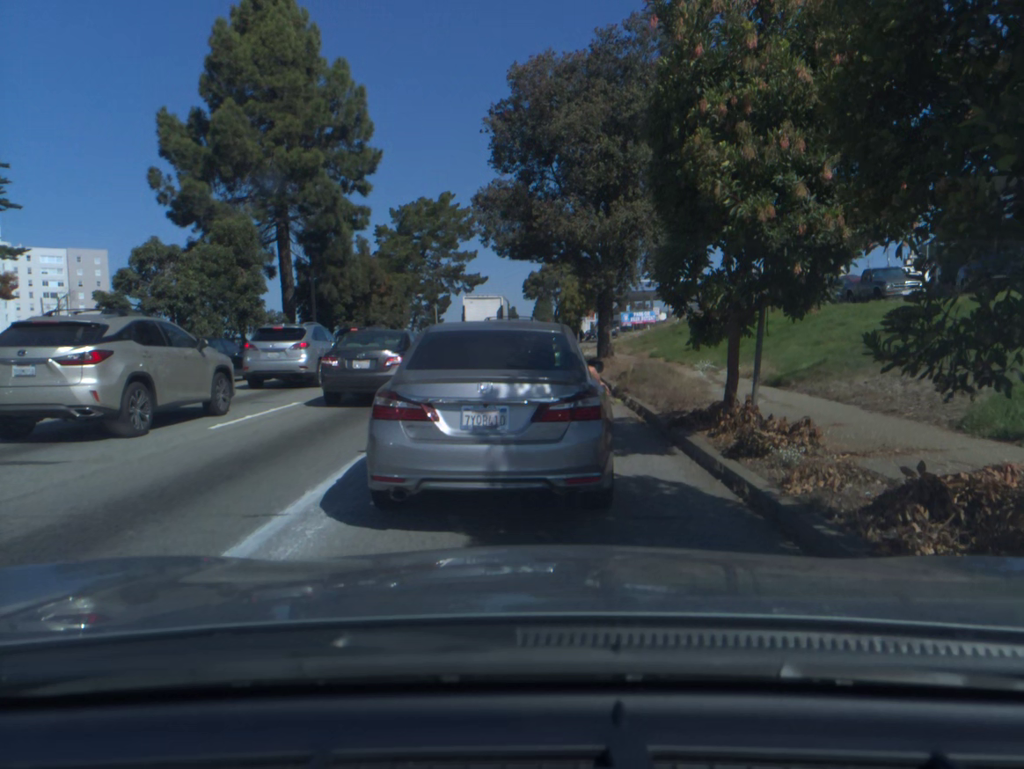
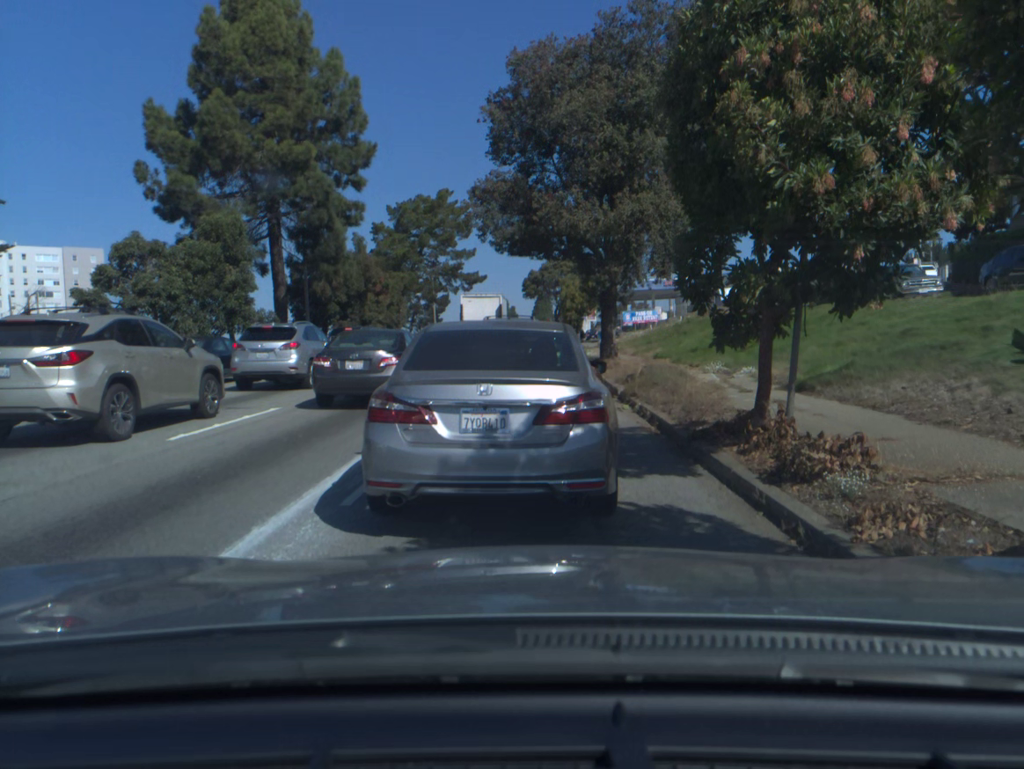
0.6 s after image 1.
(0.0, +1.3) m; 0°
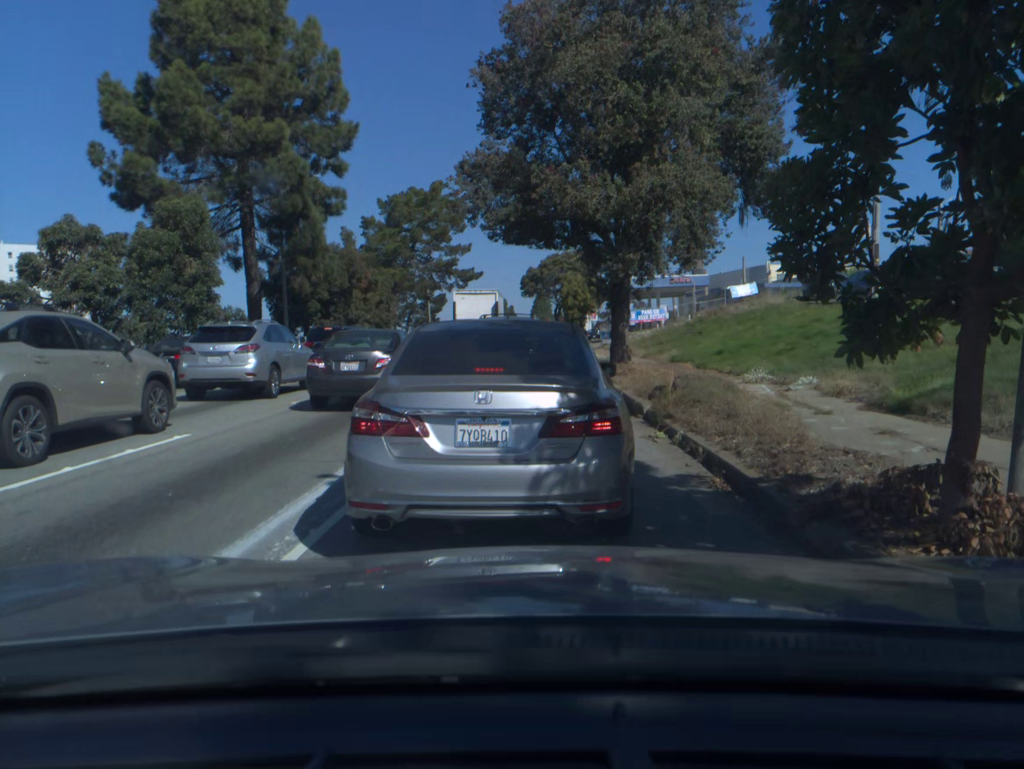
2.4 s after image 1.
(0.0, +3.8) m; +1°
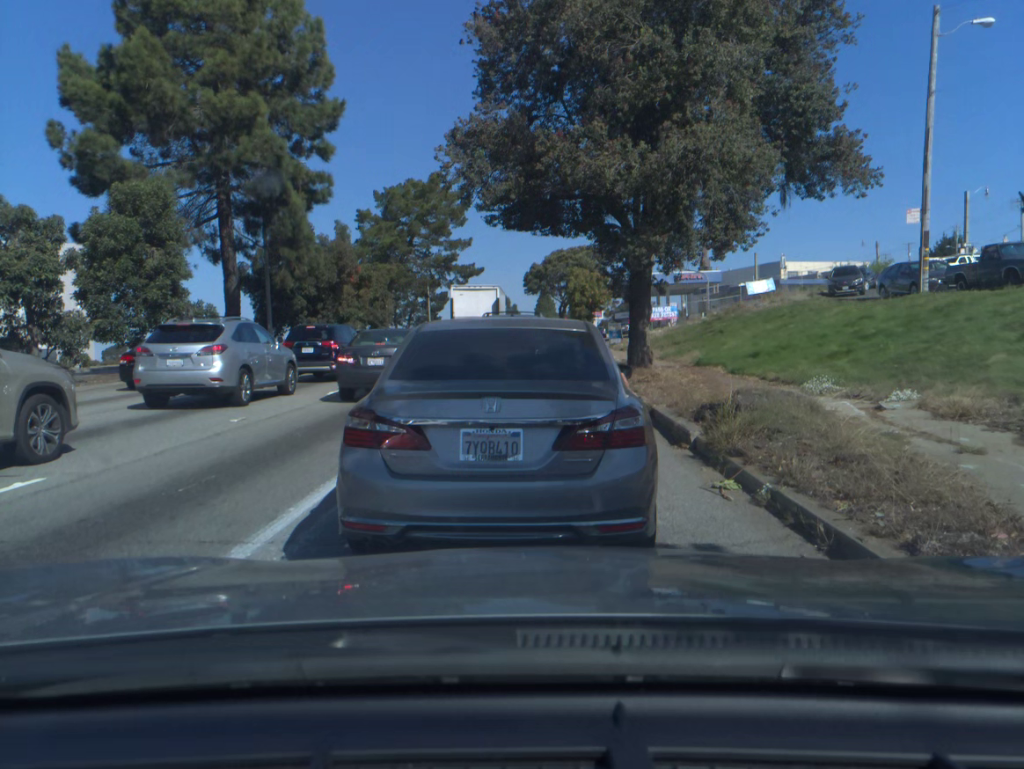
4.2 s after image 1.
(0.0, +3.4) m; -1°
